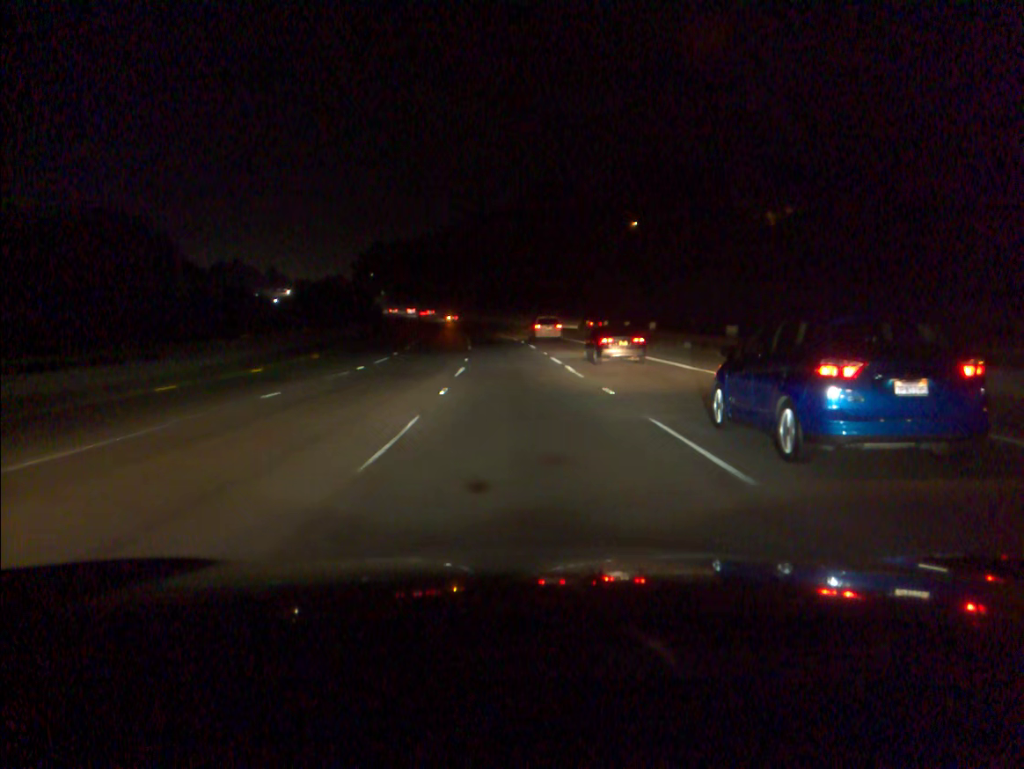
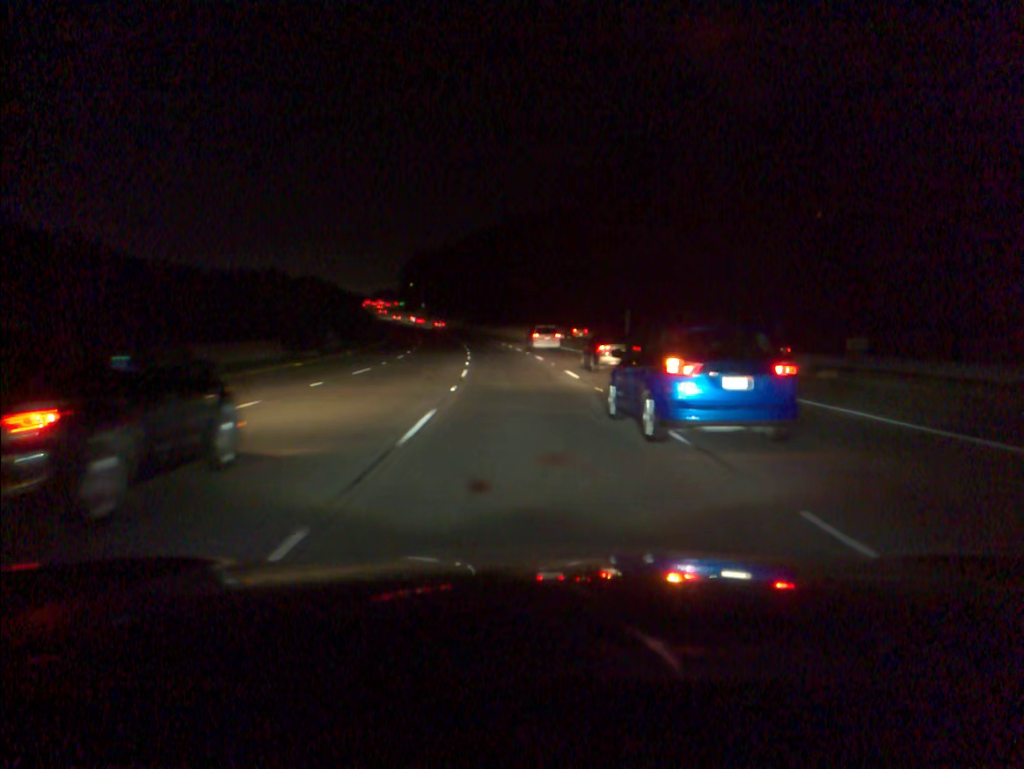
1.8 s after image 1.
(-1.7, +47.8) m; -4°
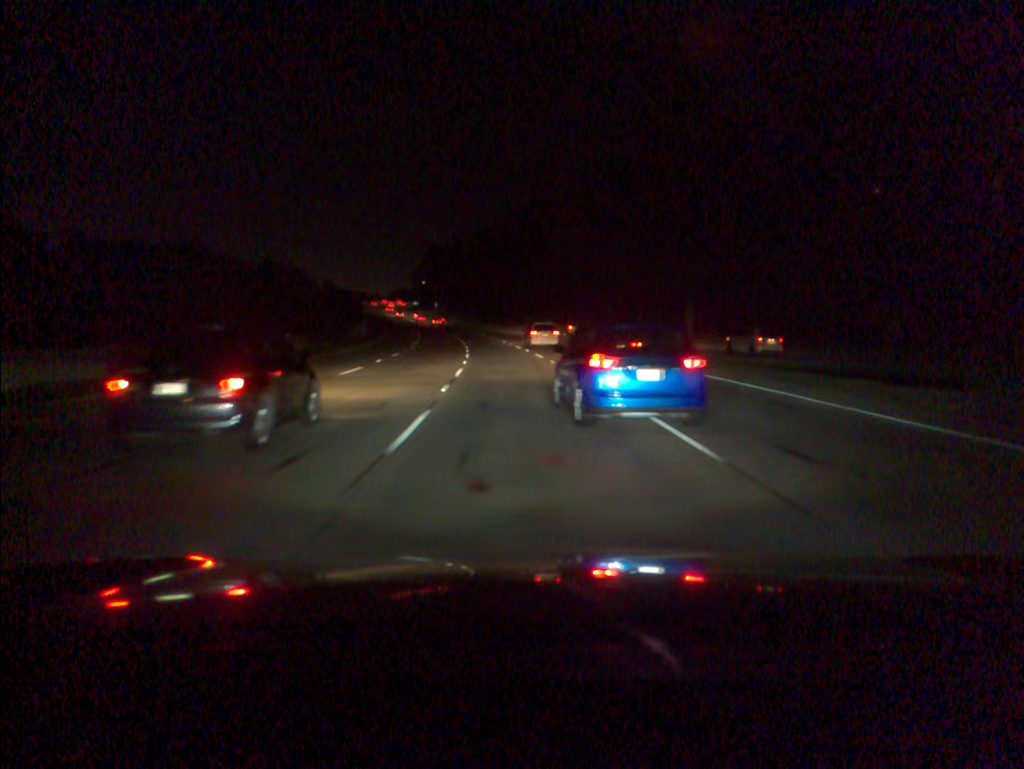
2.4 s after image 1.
(-0.2, +15.9) m; -1°
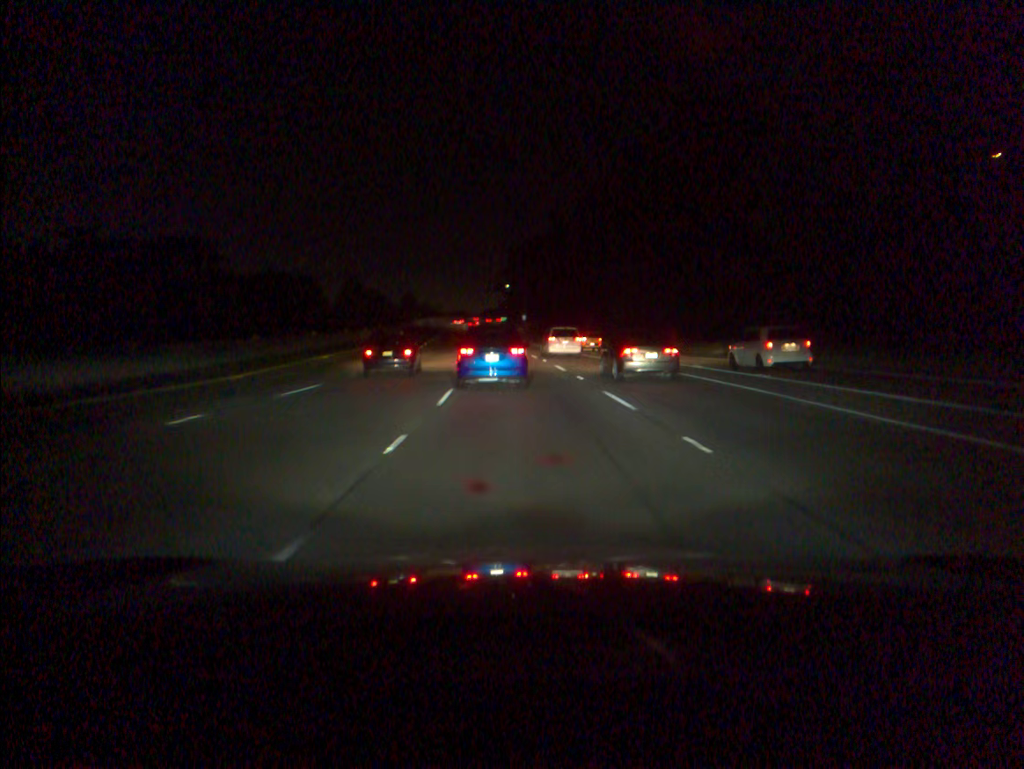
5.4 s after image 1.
(-5.3, +80.8) m; -7°
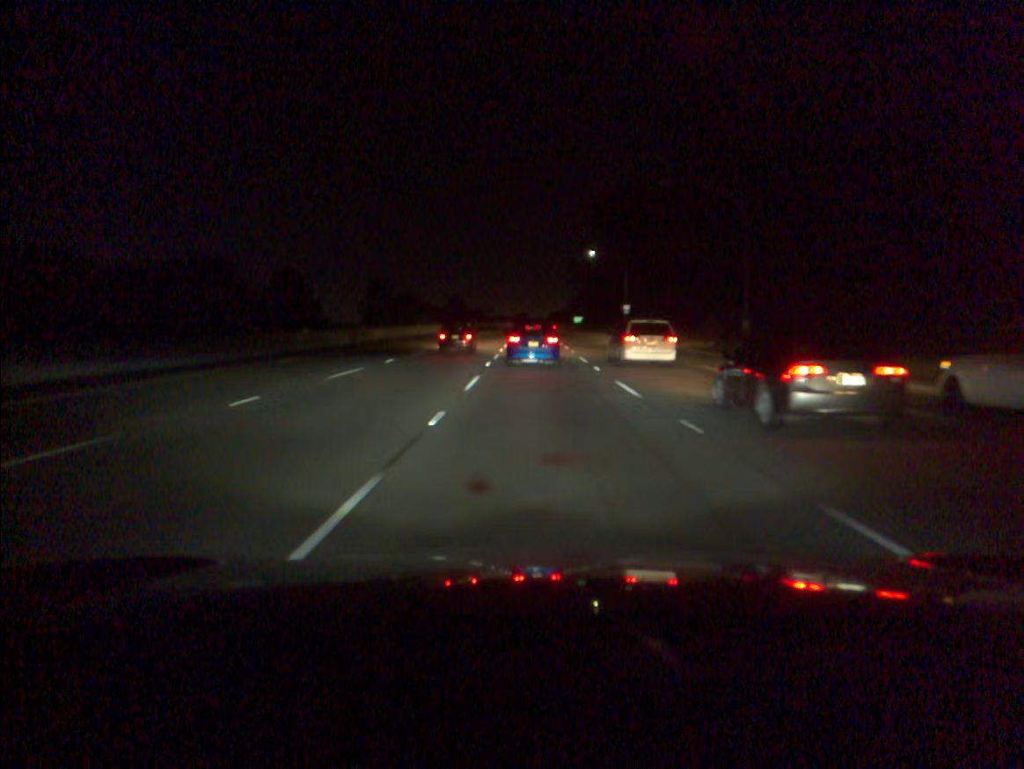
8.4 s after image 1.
(-4.7, +85.4) m; -5°
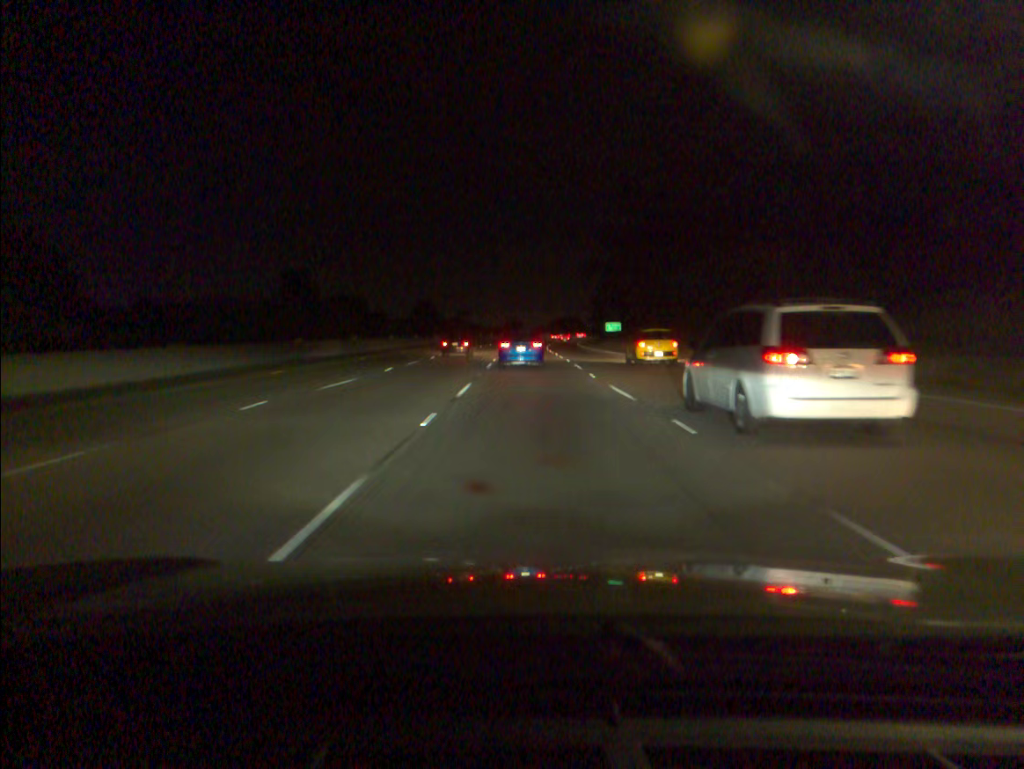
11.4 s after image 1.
(+0.4, +87.6) m; 0°
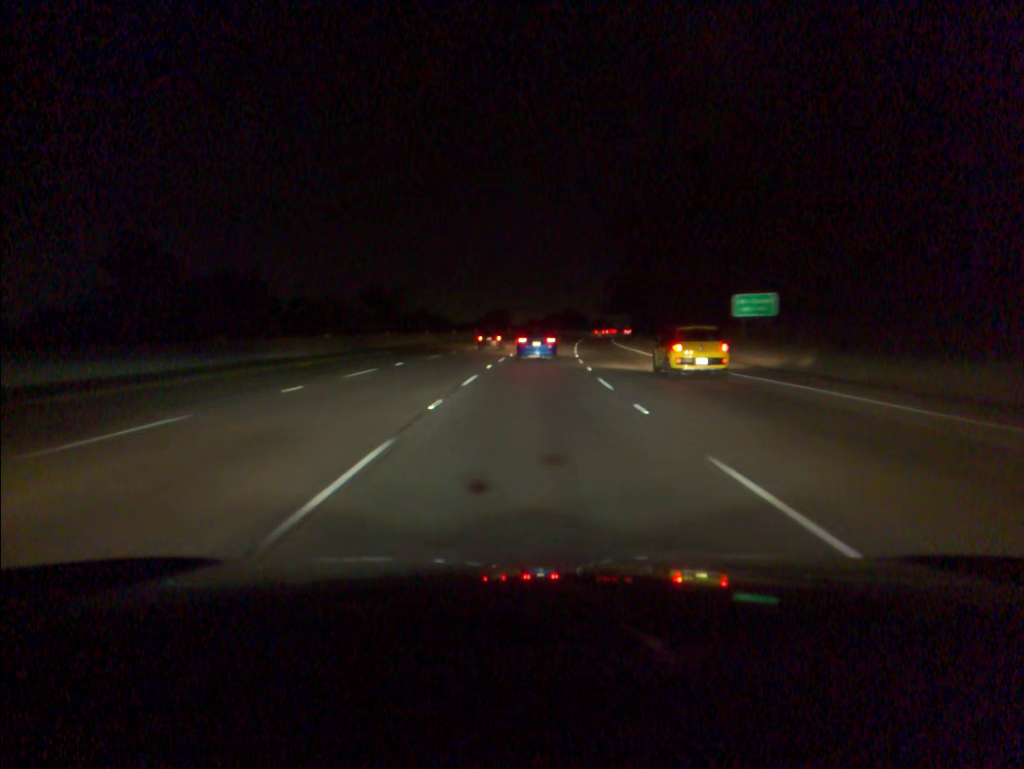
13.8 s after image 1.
(+0.2, +70.3) m; +1°
